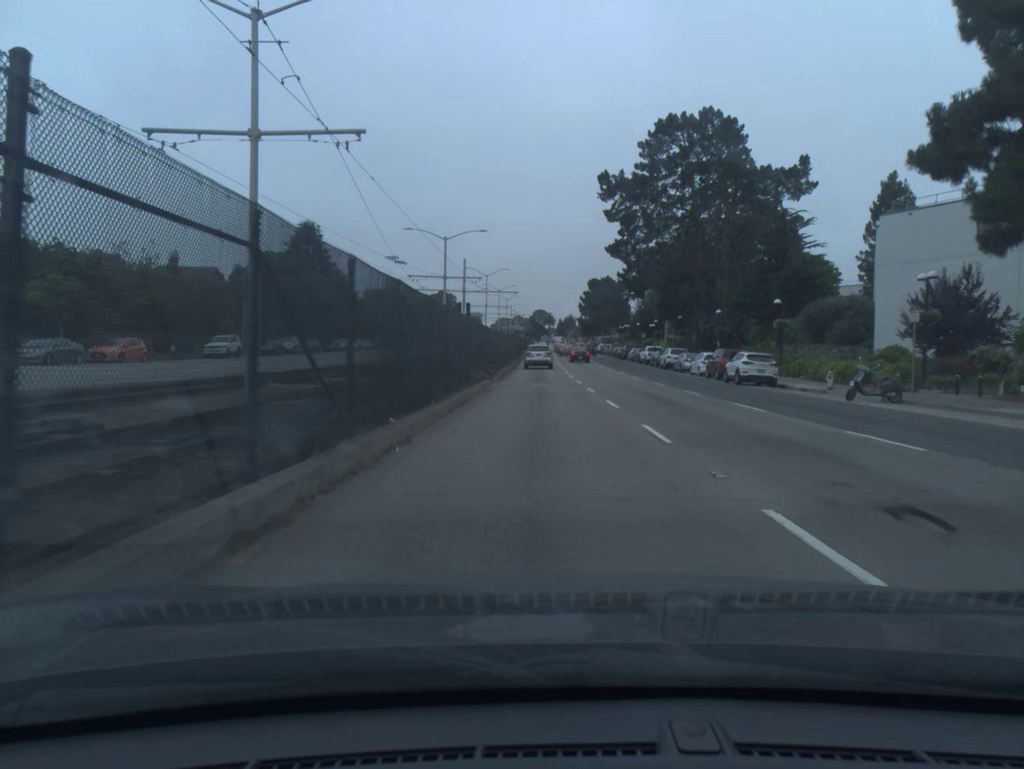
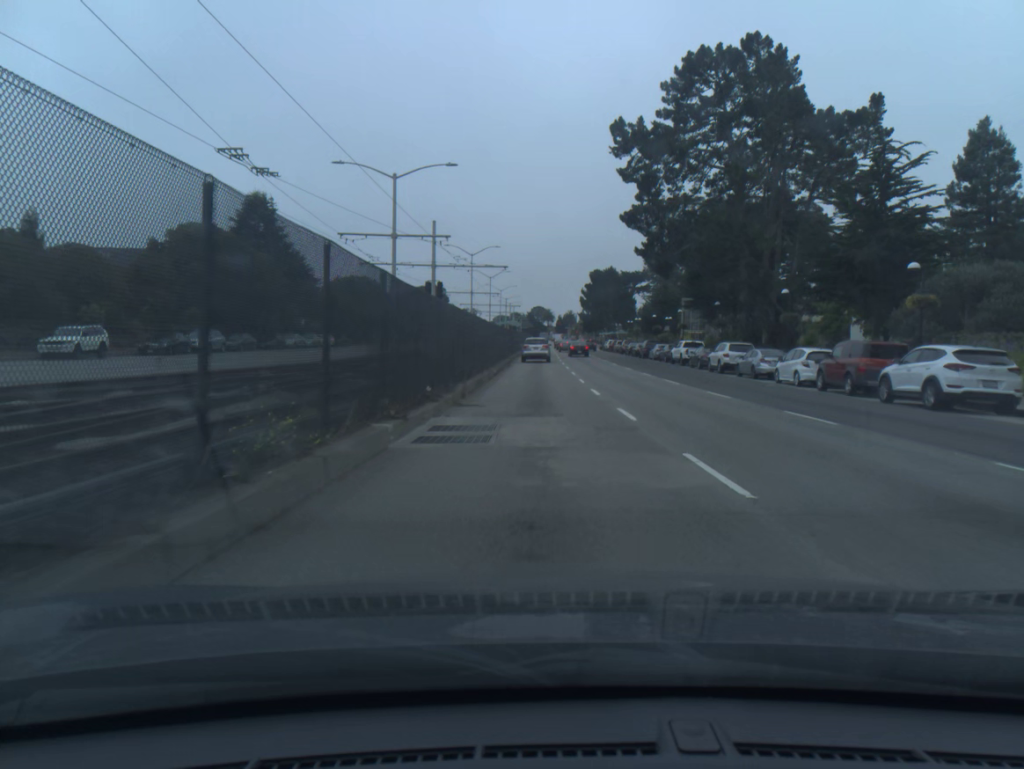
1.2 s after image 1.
(+0.1, +19.1) m; 0°
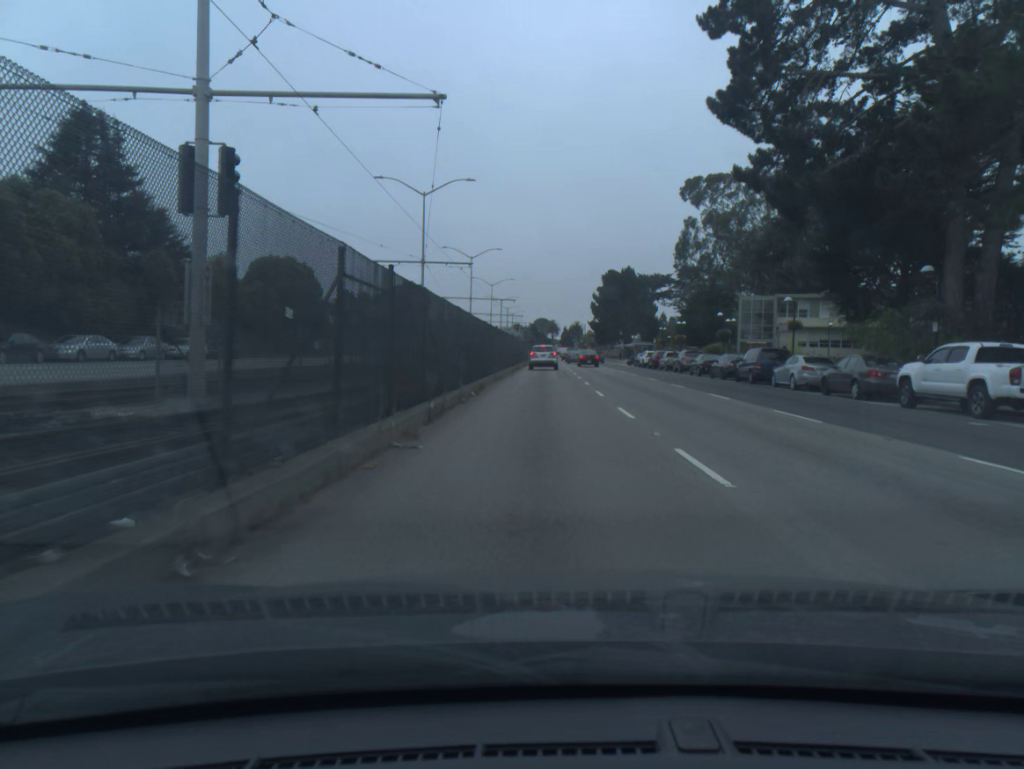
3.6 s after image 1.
(-0.1, +36.3) m; 0°
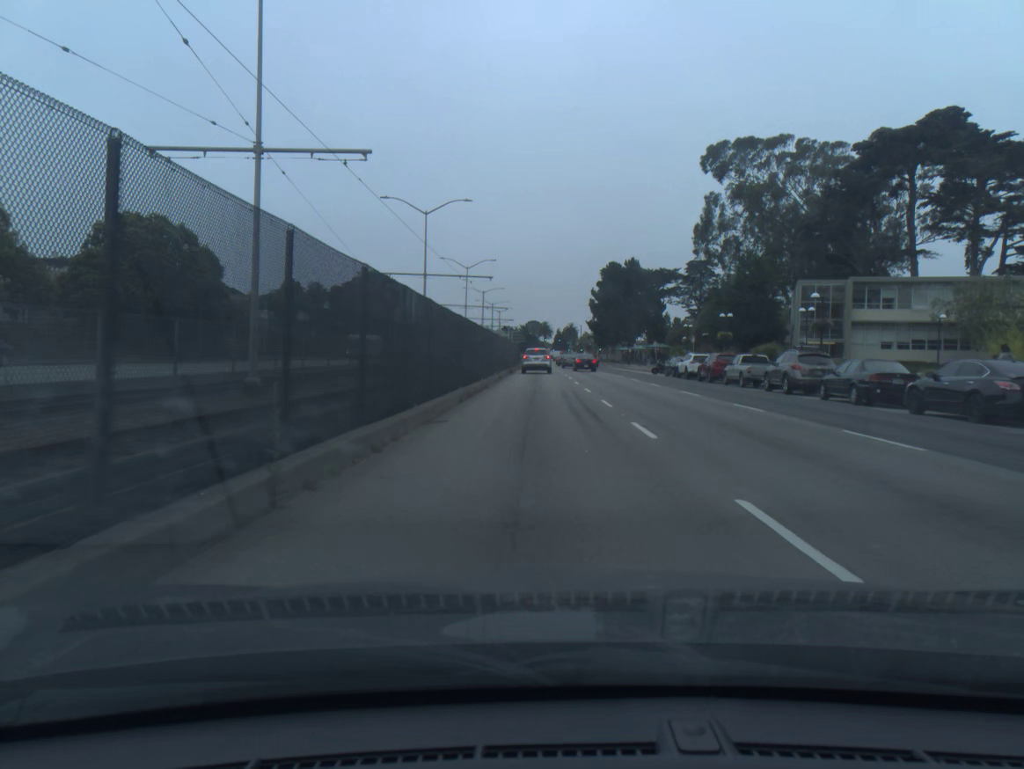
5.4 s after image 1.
(+0.1, +25.6) m; 0°
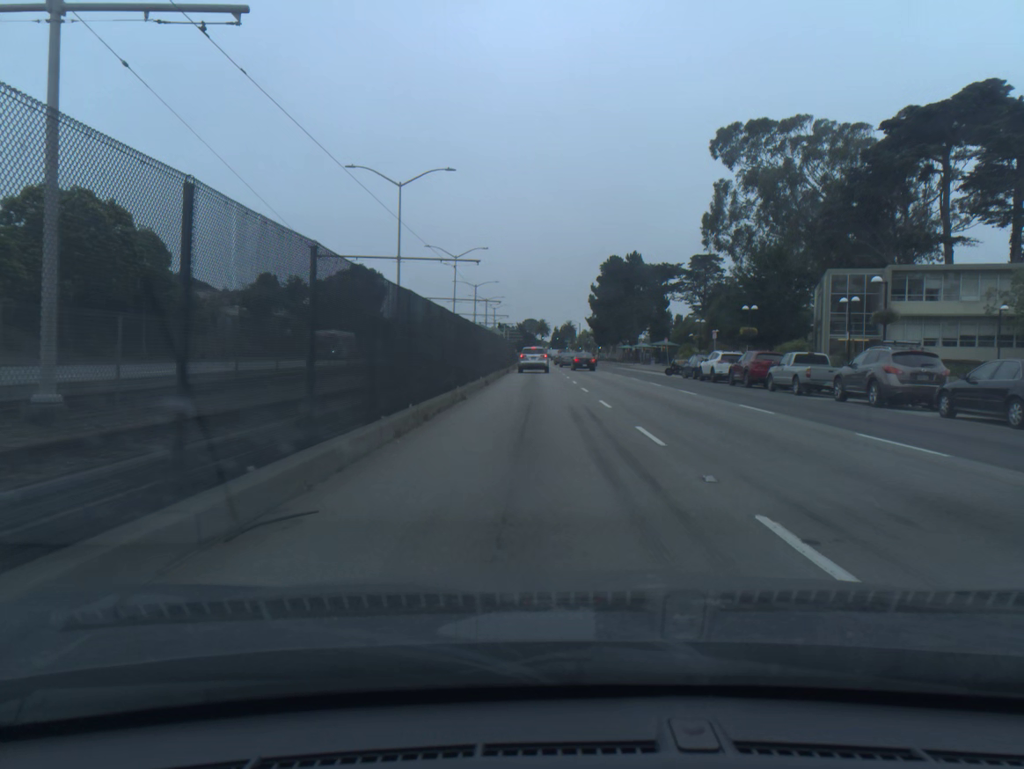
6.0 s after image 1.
(0.0, +8.2) m; 0°
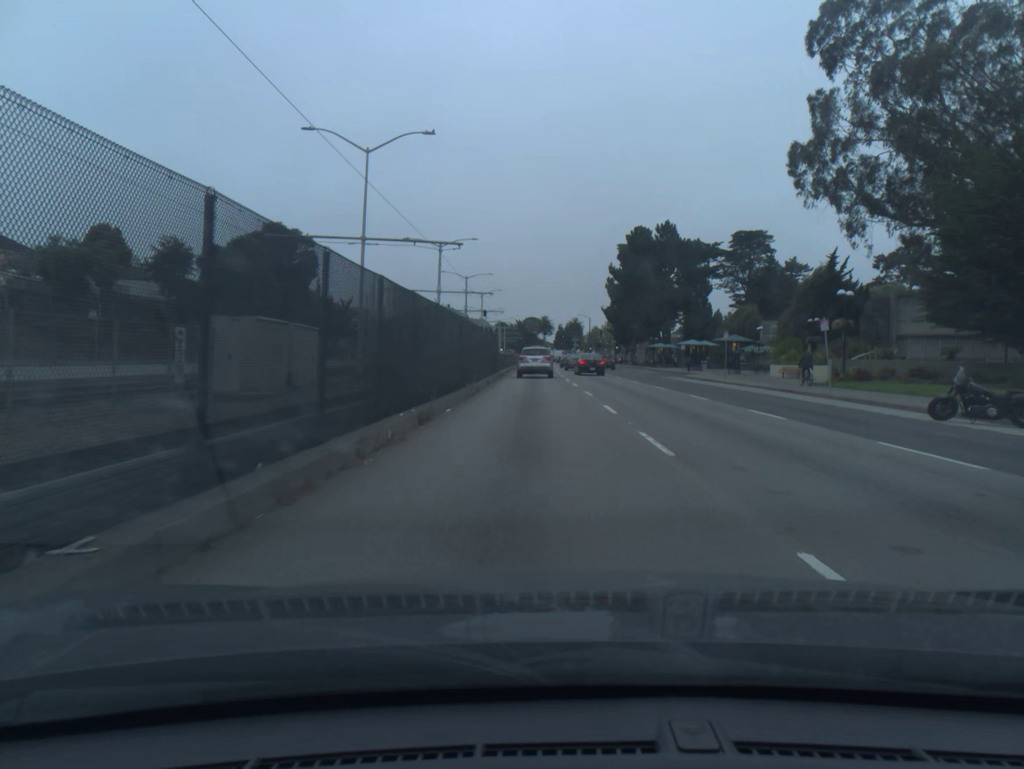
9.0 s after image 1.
(0.0, +38.2) m; 0°
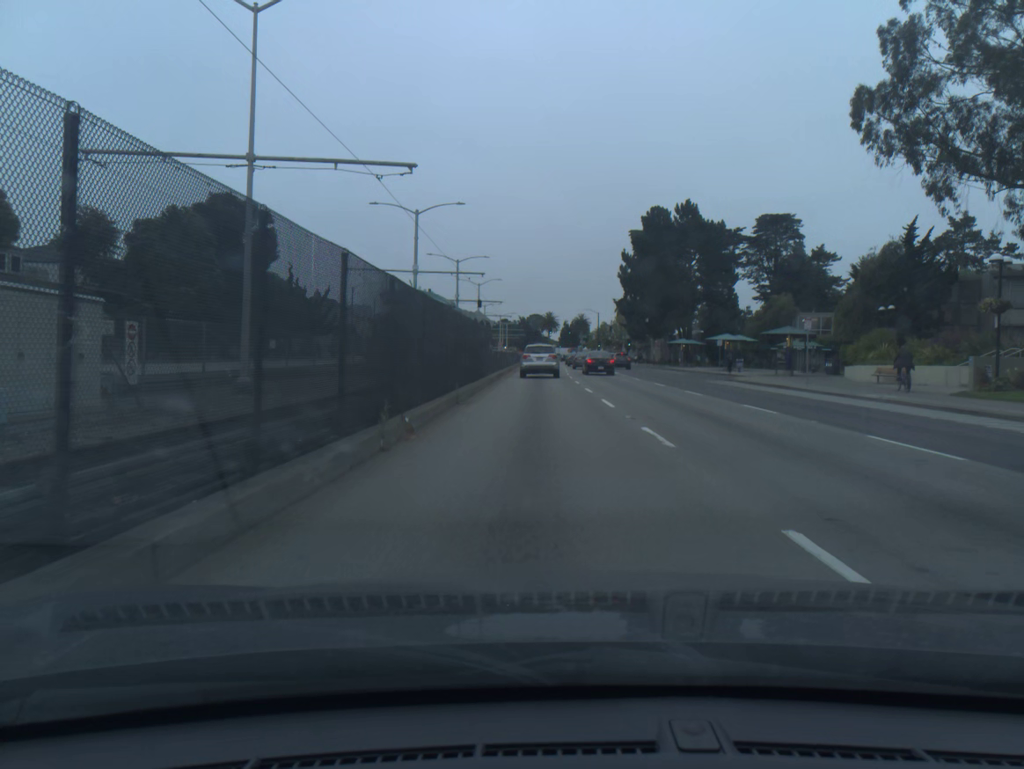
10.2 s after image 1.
(0.0, +14.0) m; 0°
